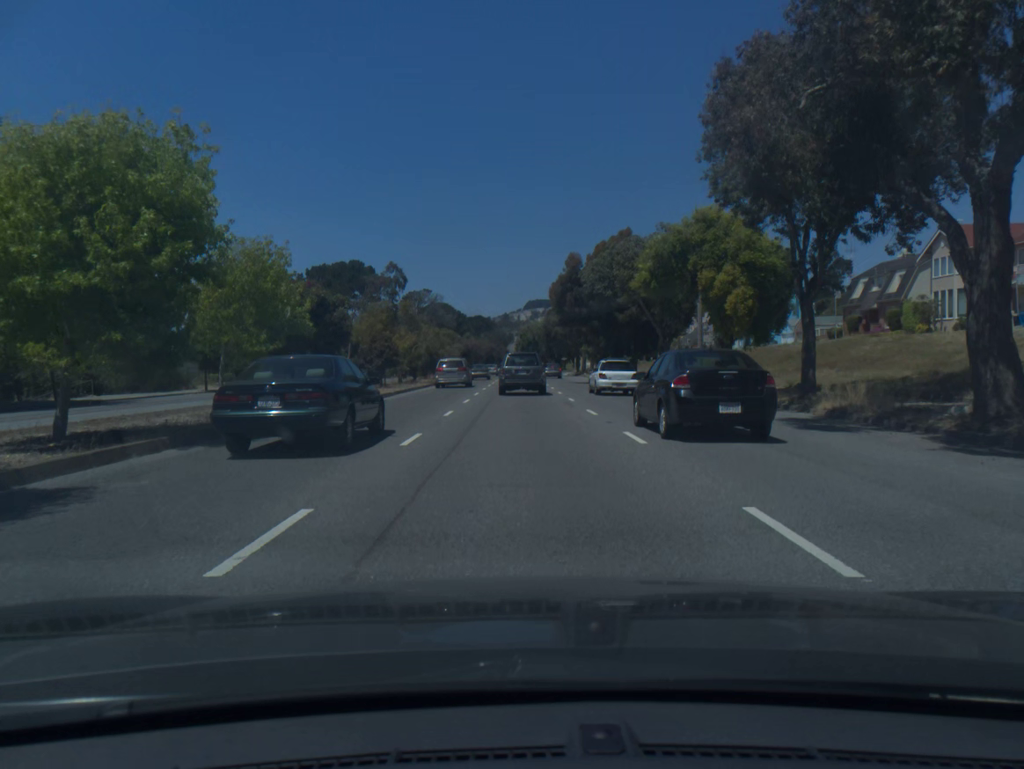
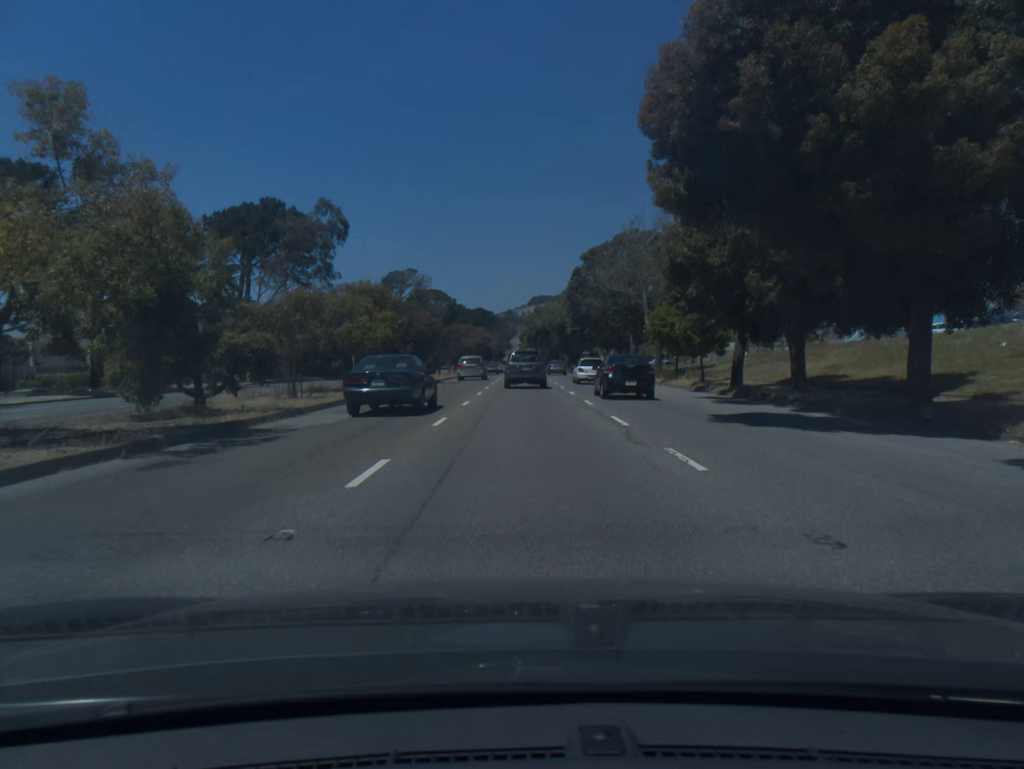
(-0.3, +40.1) m; -1°
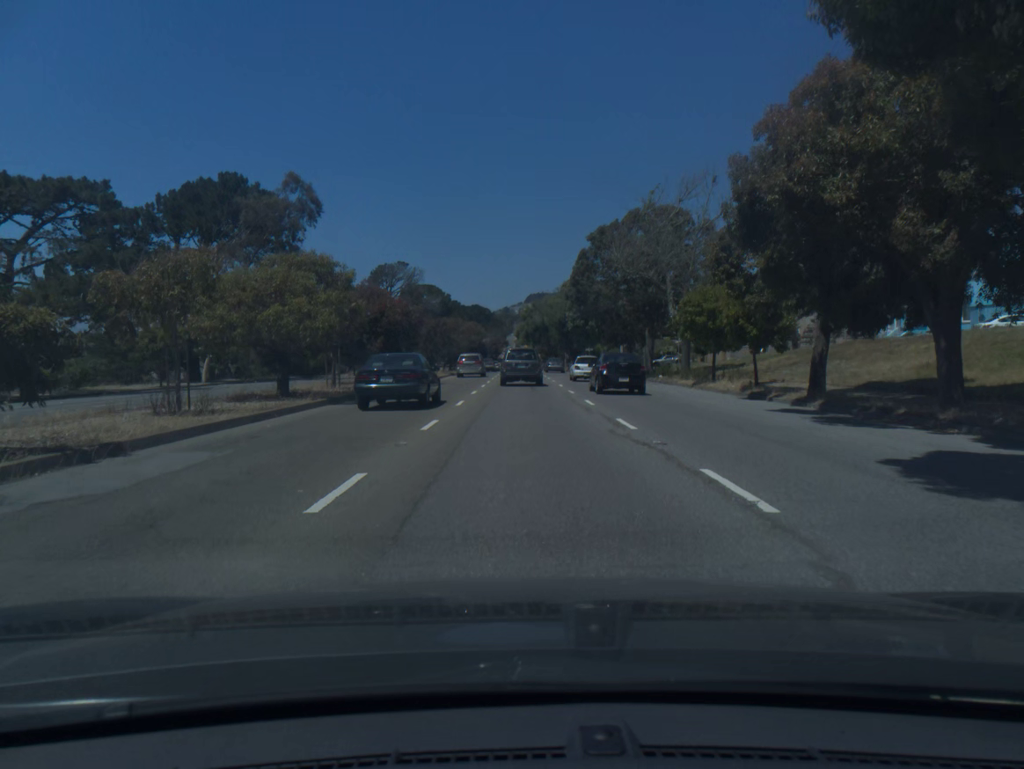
(0.0, +8.7) m; 0°
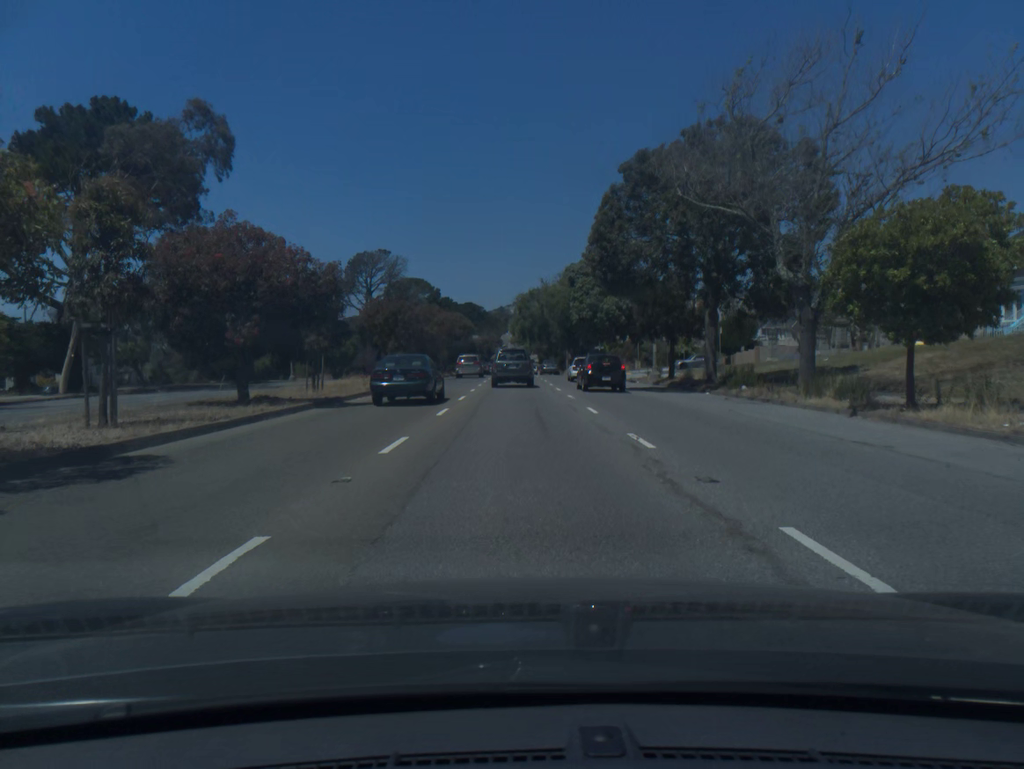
(+0.1, +17.6) m; 0°
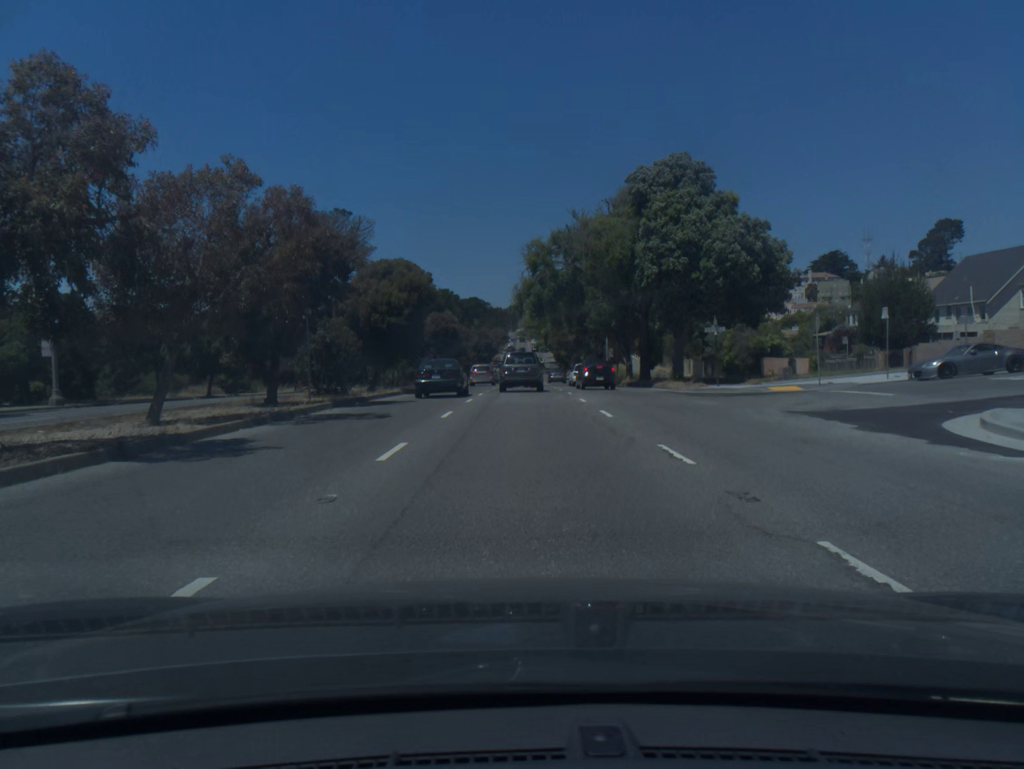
(-0.2, +44.7) m; 0°
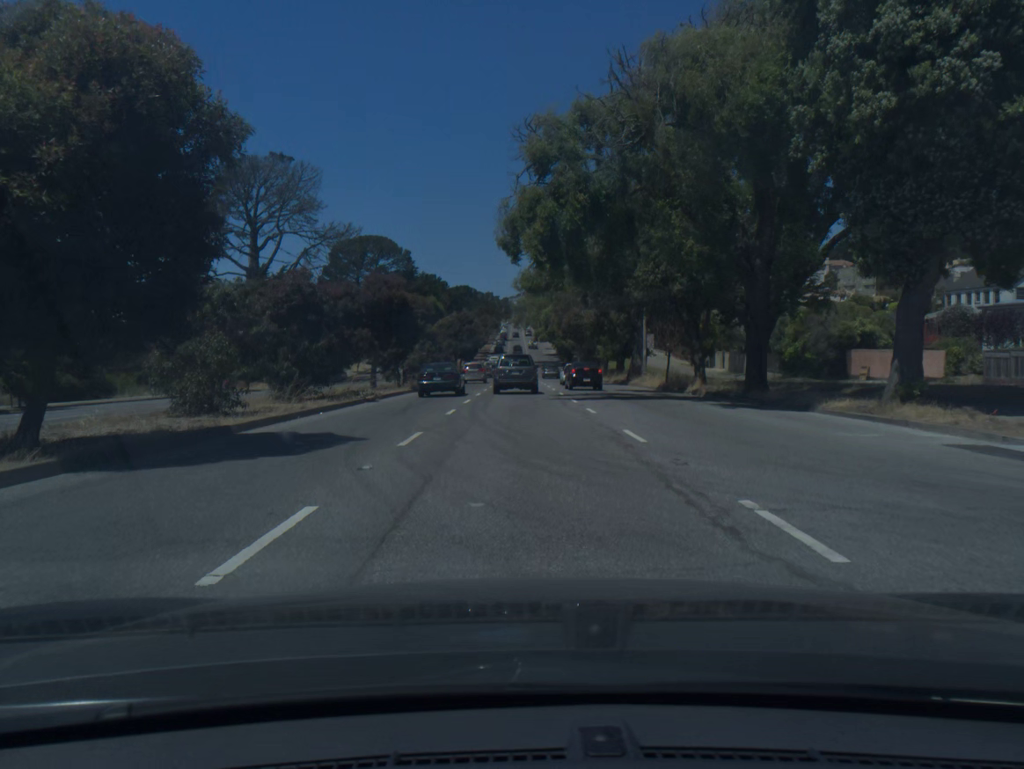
(+0.1, +26.7) m; +1°
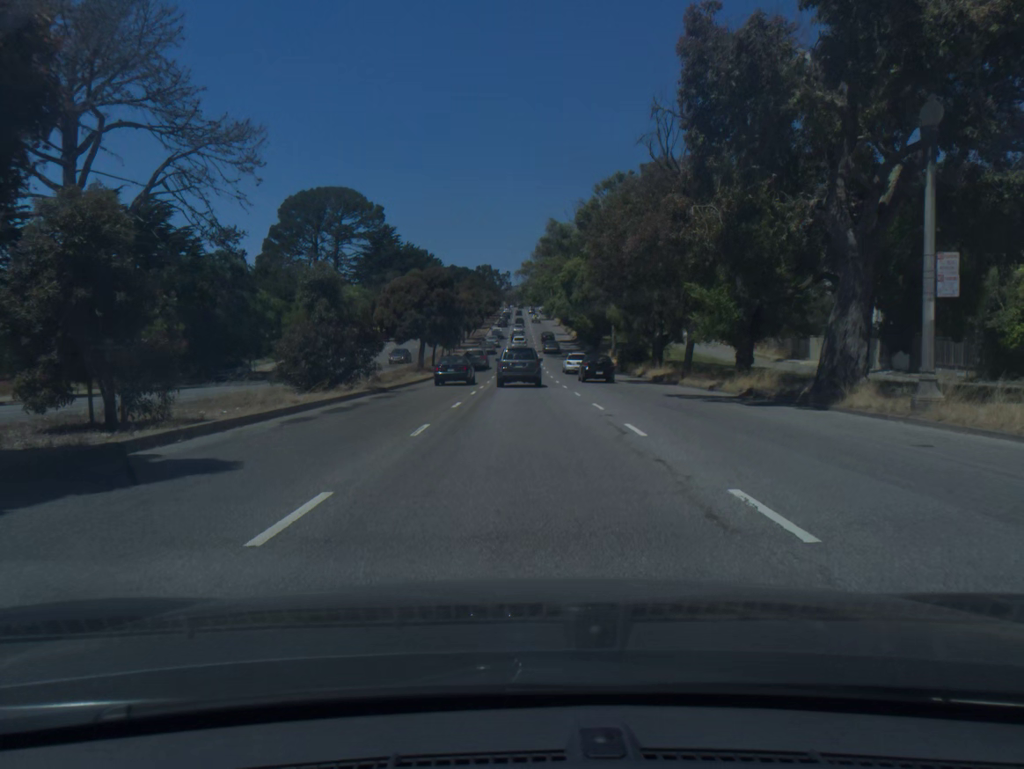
(-0.1, +35.7) m; 0°
